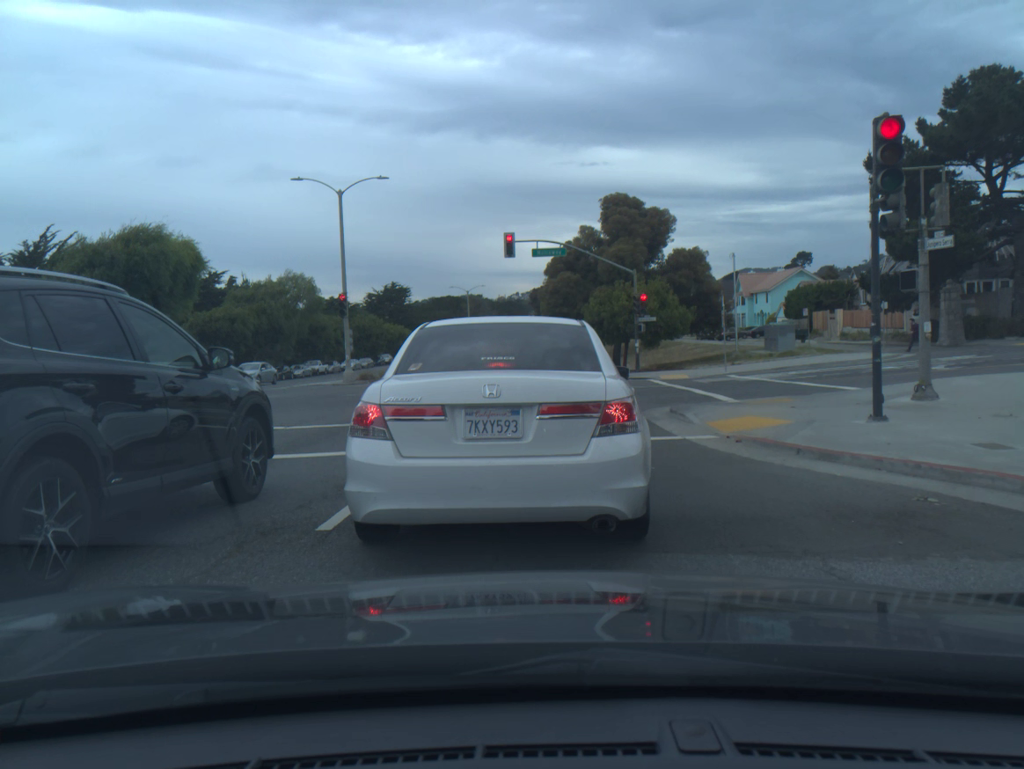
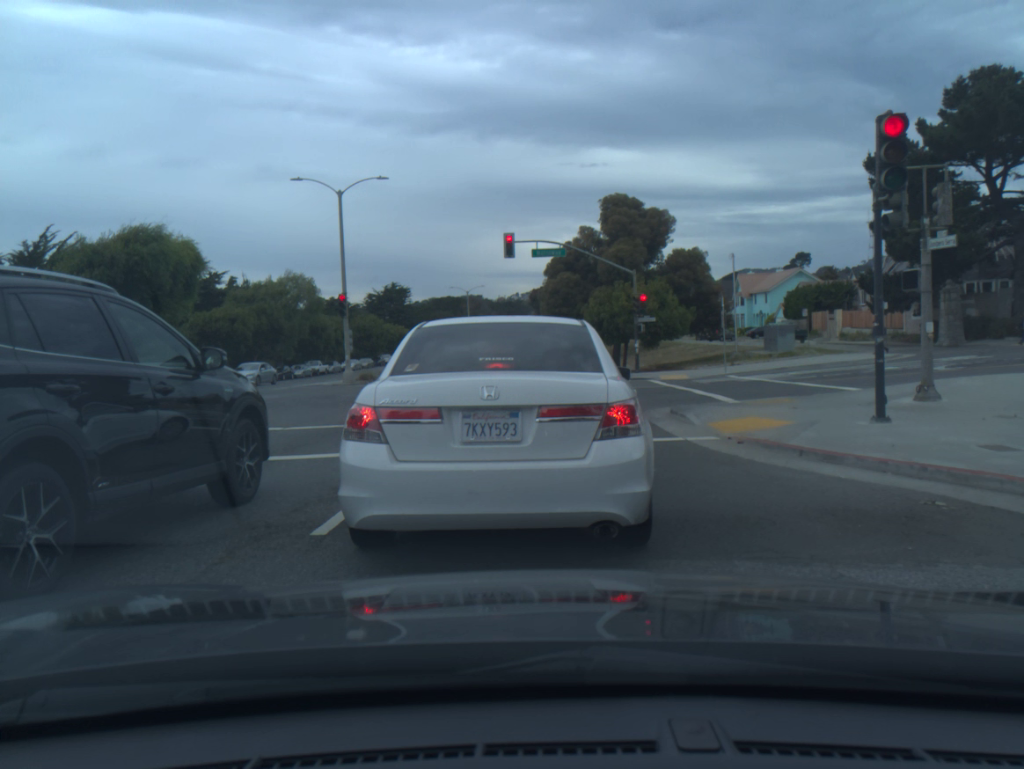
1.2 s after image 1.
(0.0, +0.2) m; 0°
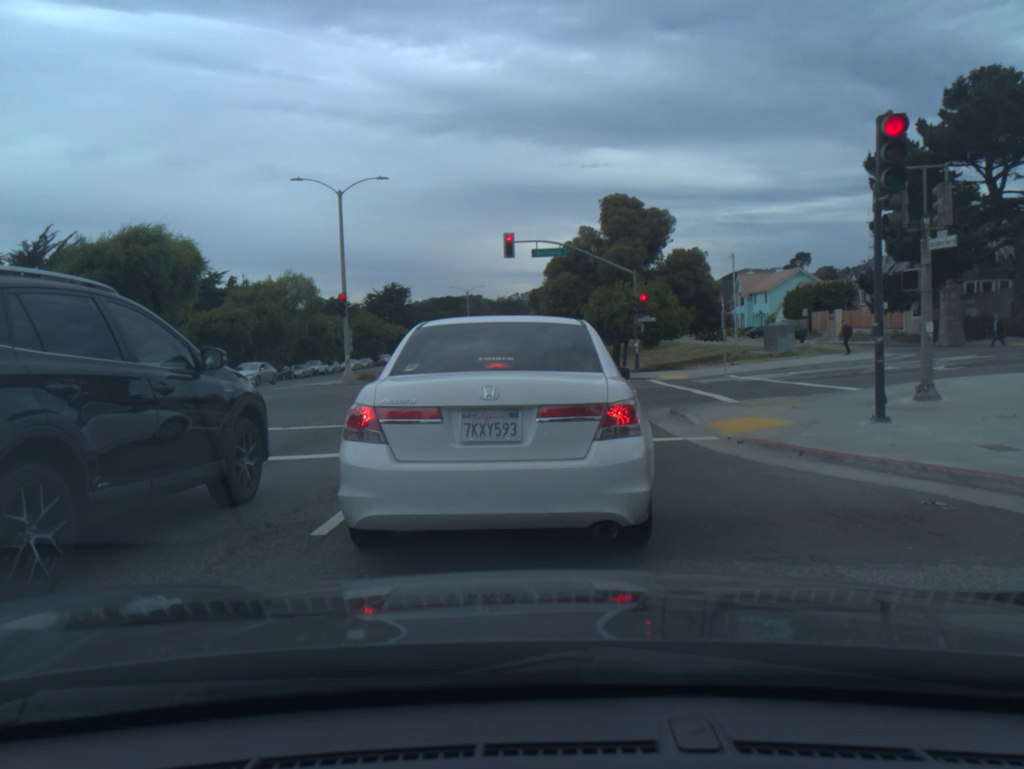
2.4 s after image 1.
(0.0, 0.0) m; 0°
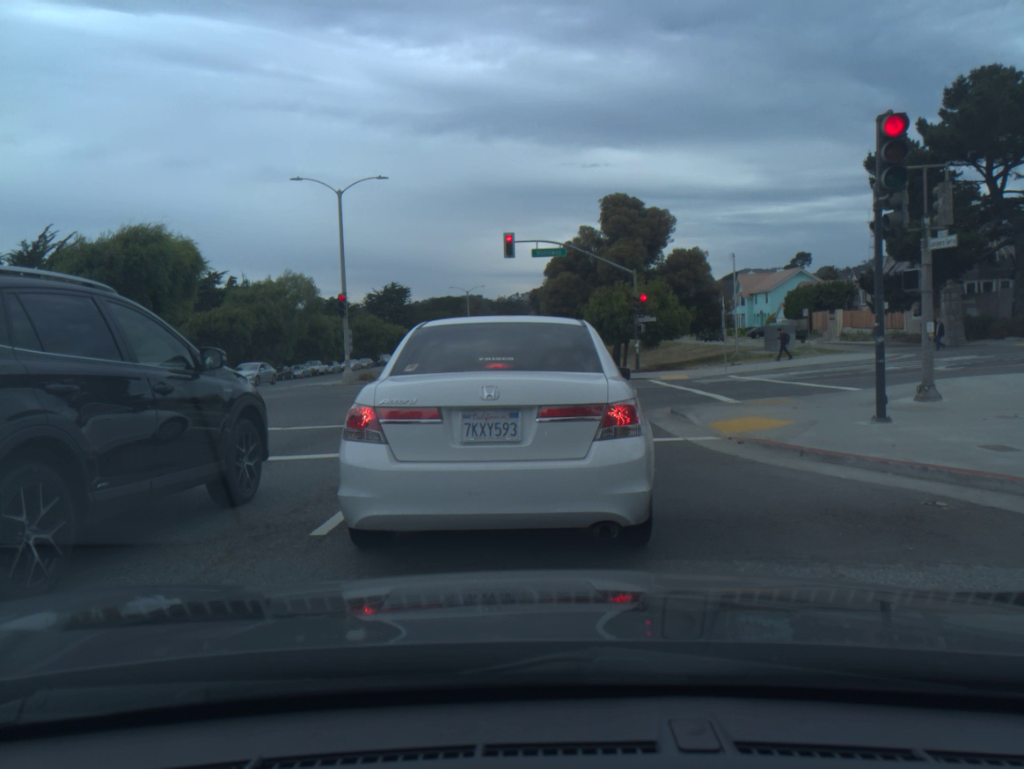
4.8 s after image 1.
(0.0, 0.0) m; 0°
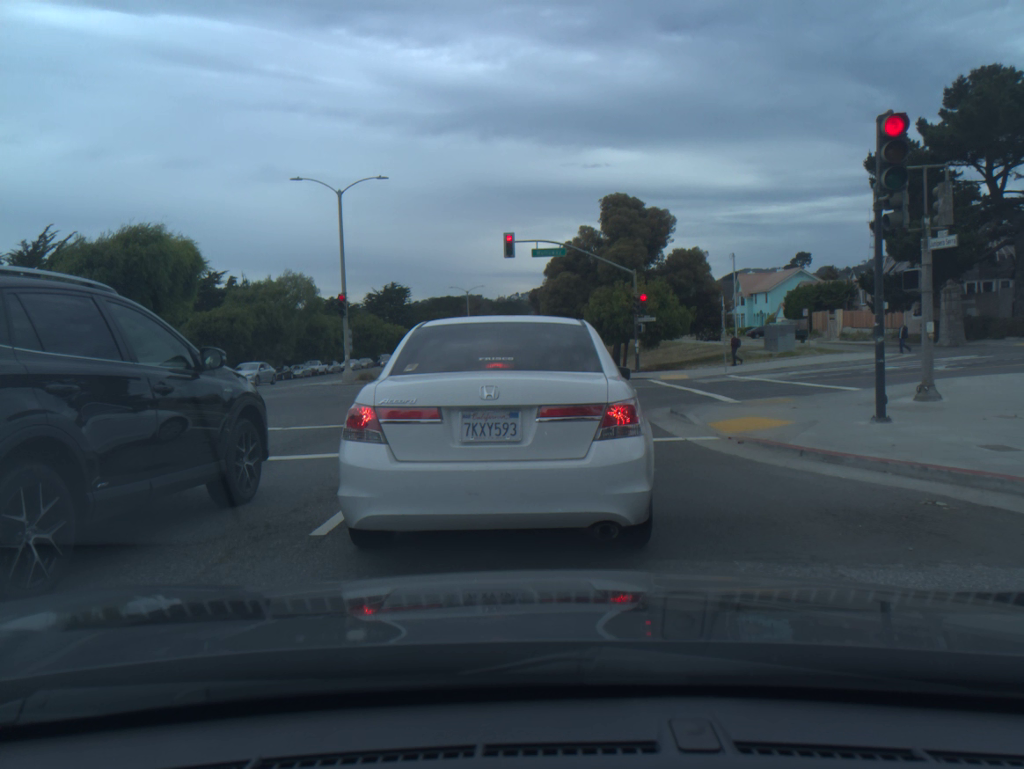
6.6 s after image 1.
(0.0, 0.0) m; 0°
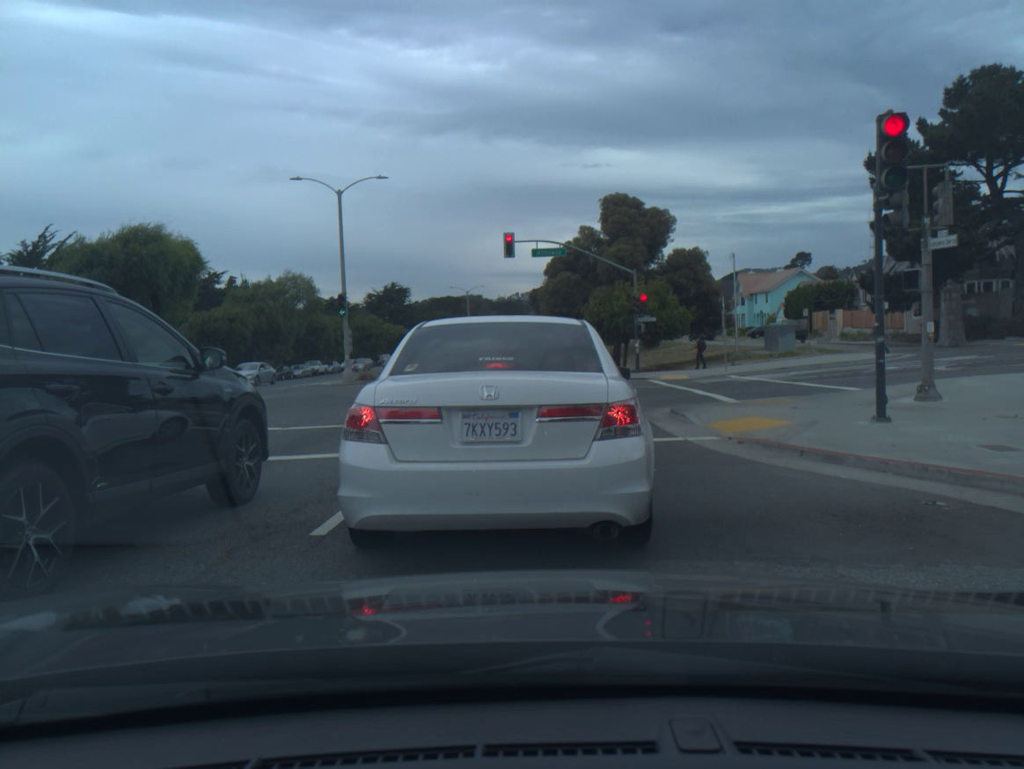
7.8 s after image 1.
(0.0, 0.0) m; 0°
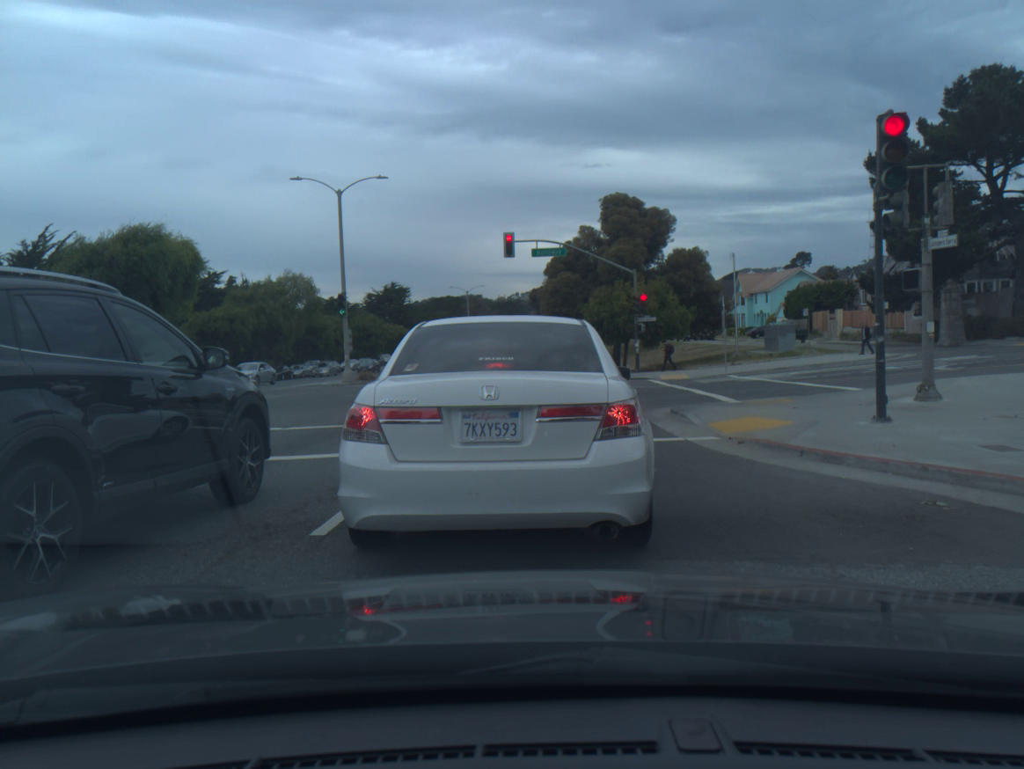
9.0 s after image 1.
(0.0, 0.0) m; 0°
